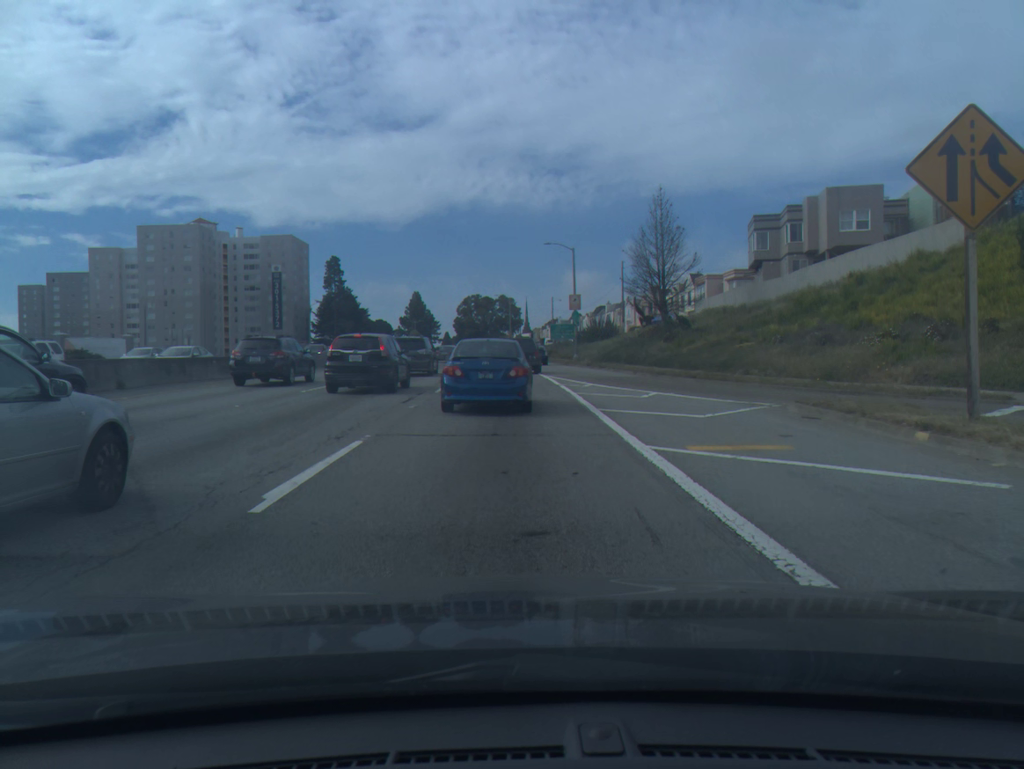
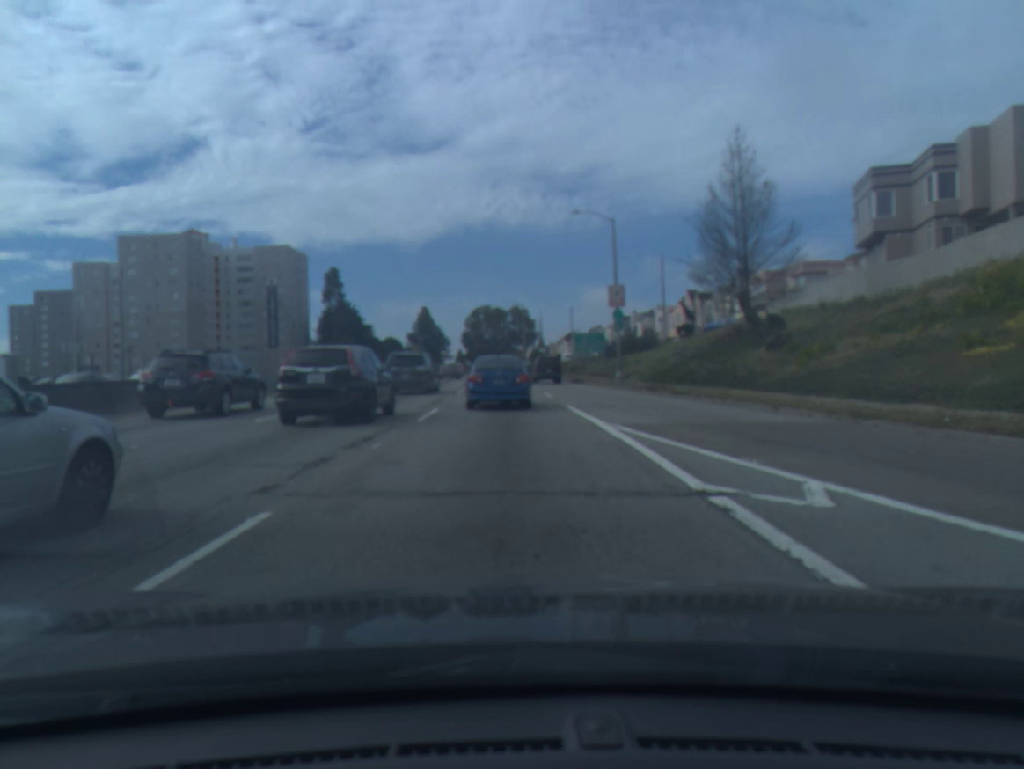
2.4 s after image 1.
(-0.1, +19.7) m; -1°
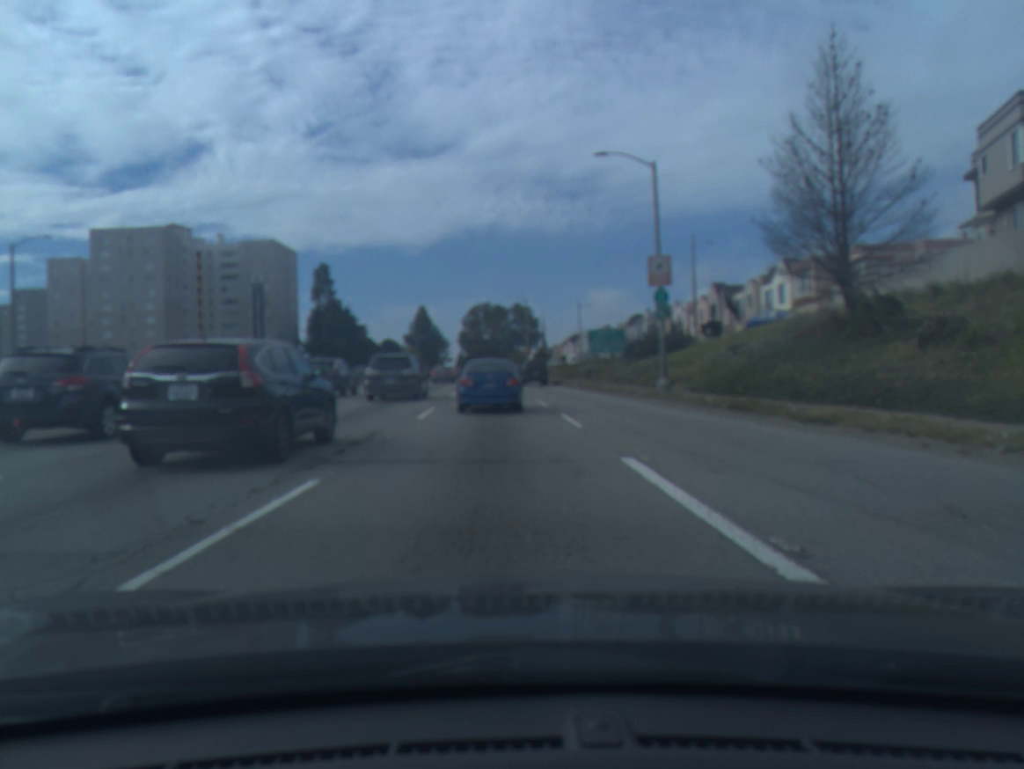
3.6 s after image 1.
(0.0, +12.3) m; 0°
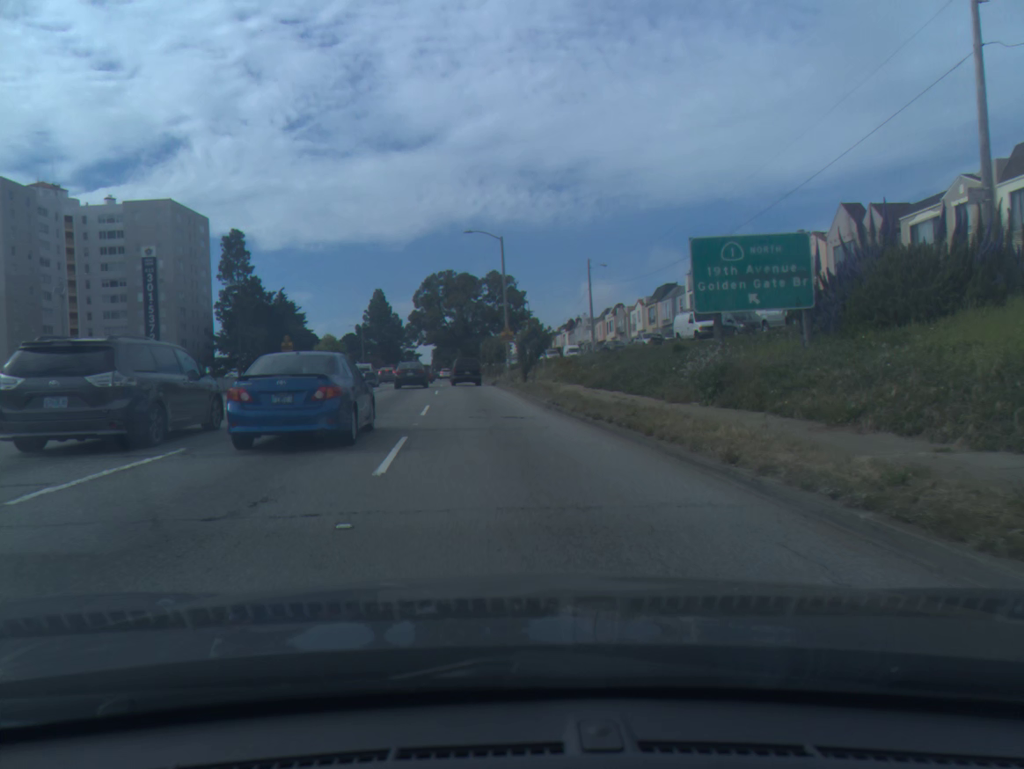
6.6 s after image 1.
(+0.9, +40.6) m; +1°
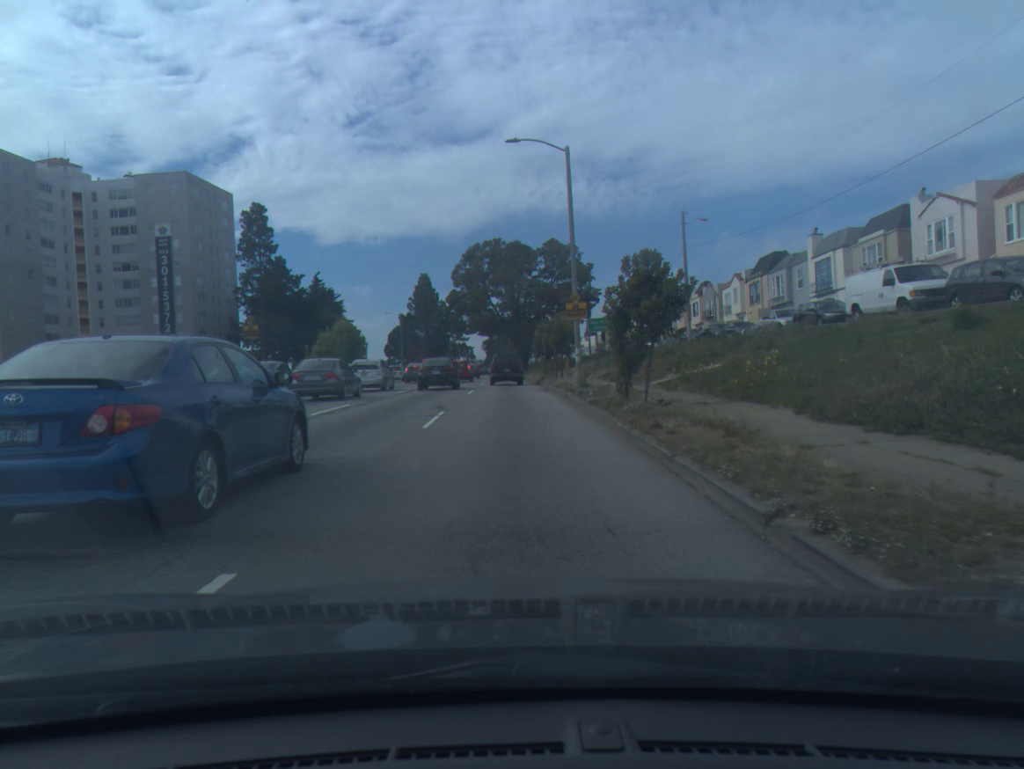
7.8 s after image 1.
(-0.7, +18.7) m; -4°
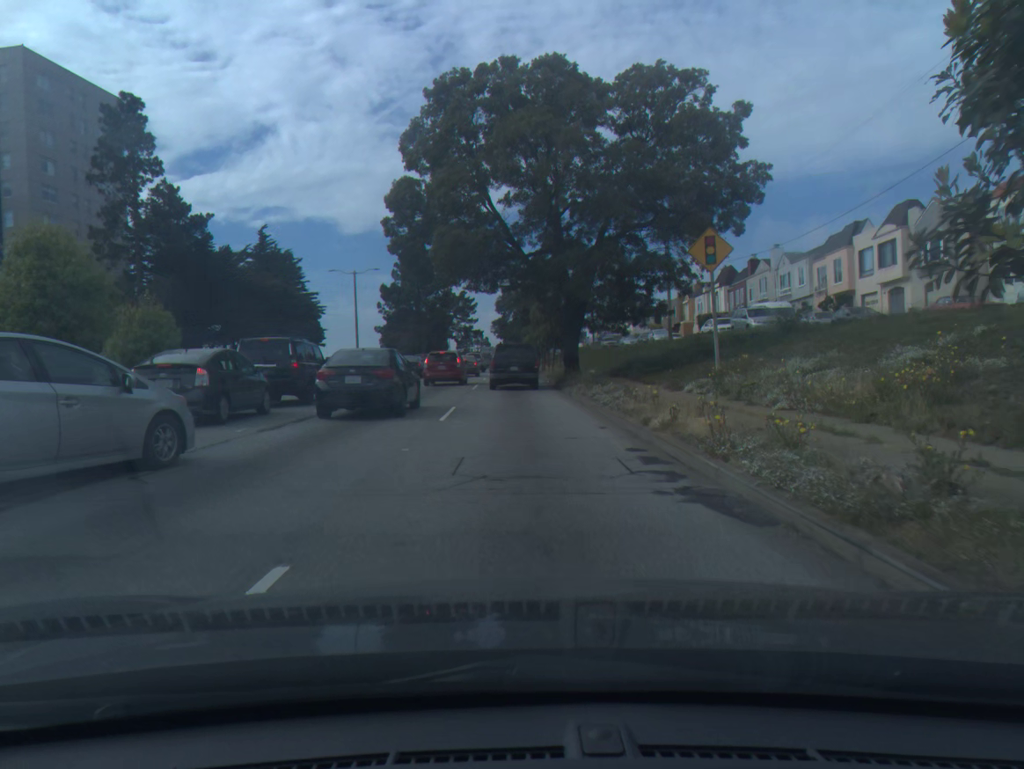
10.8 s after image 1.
(-0.9, +44.3) m; -1°
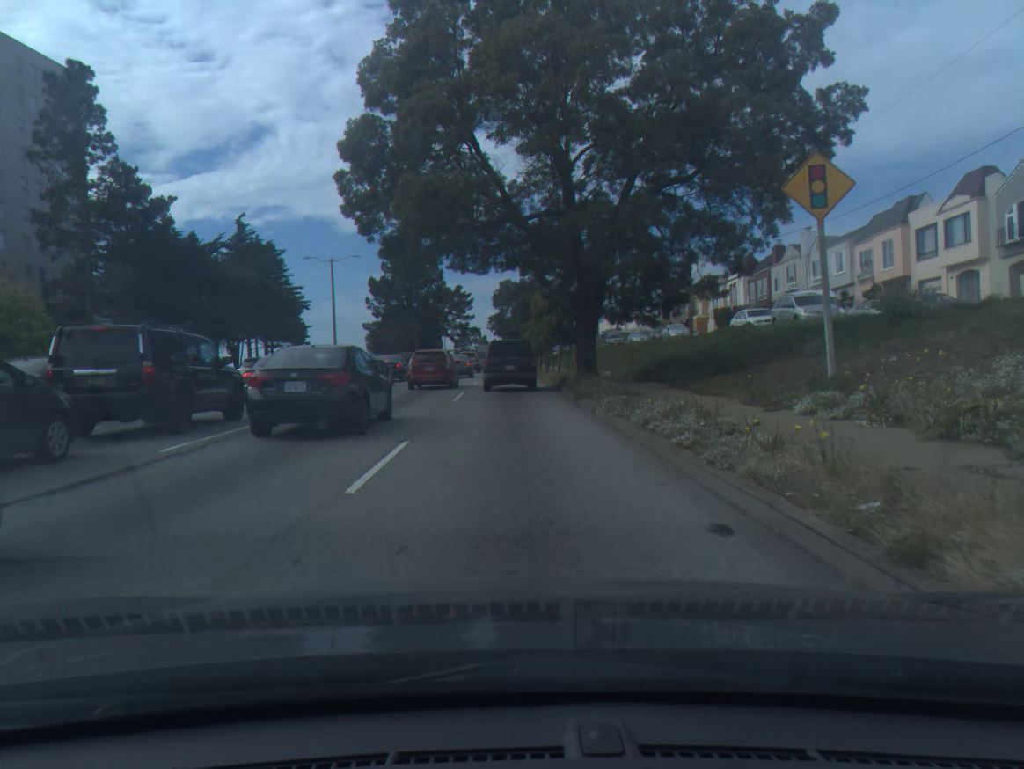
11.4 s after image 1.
(0.0, +8.0) m; 0°
